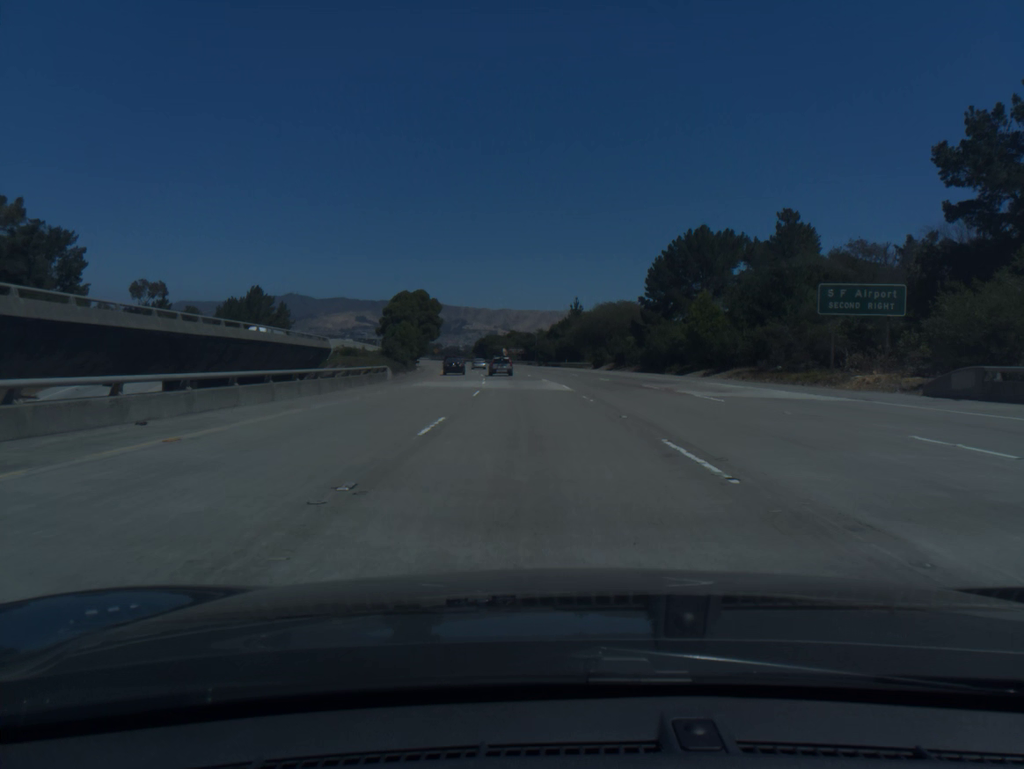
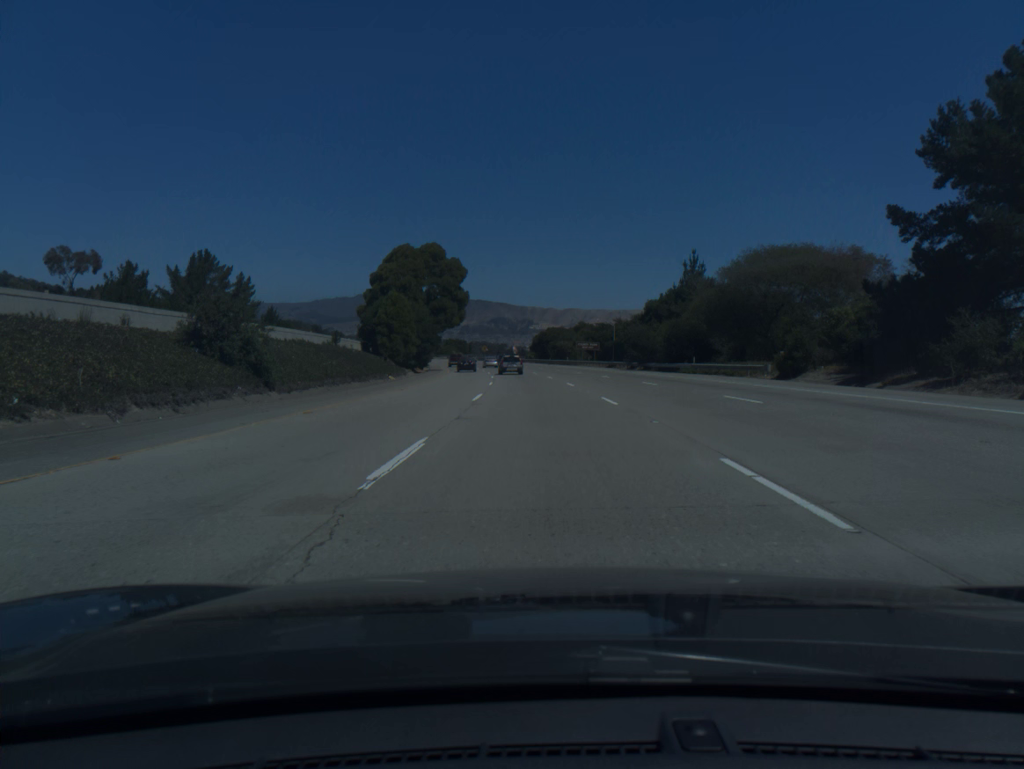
(-2.4, +55.7) m; -5°
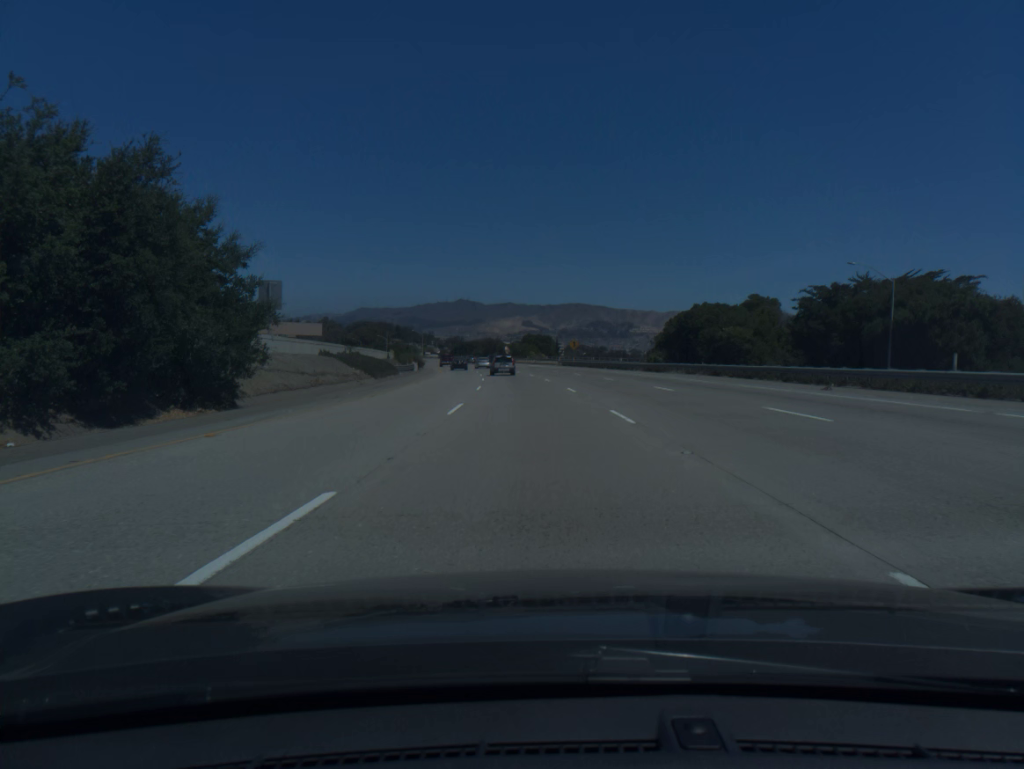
(-5.2, +92.6) m; -7°
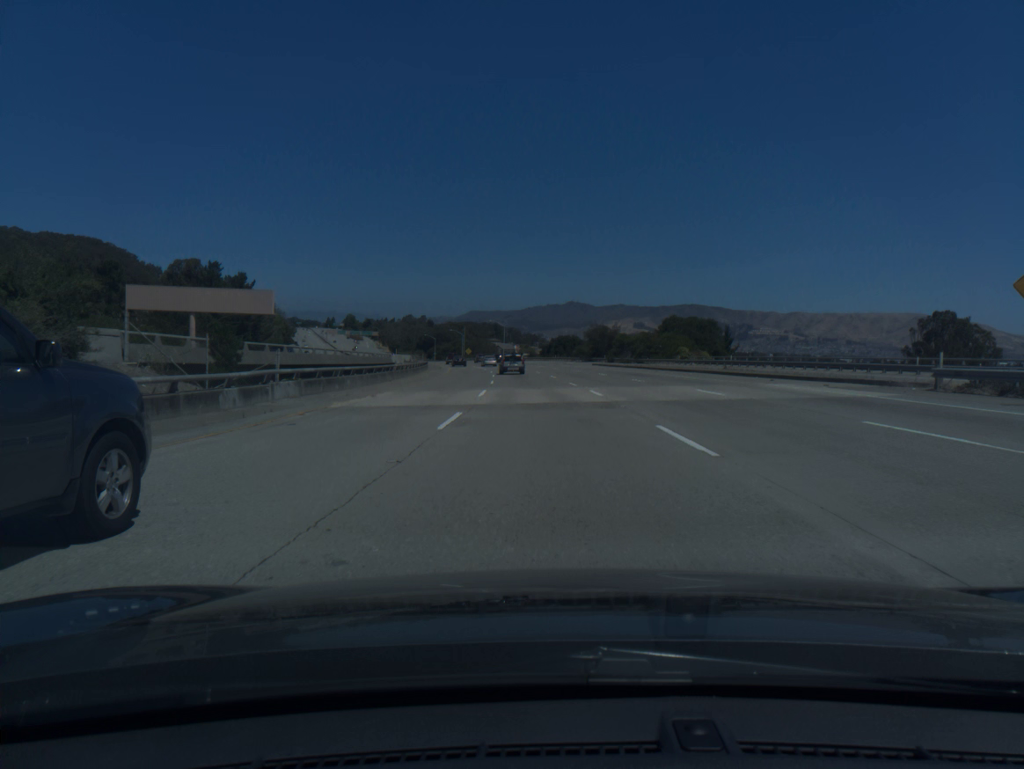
(-6.4, +91.6) m; -8°
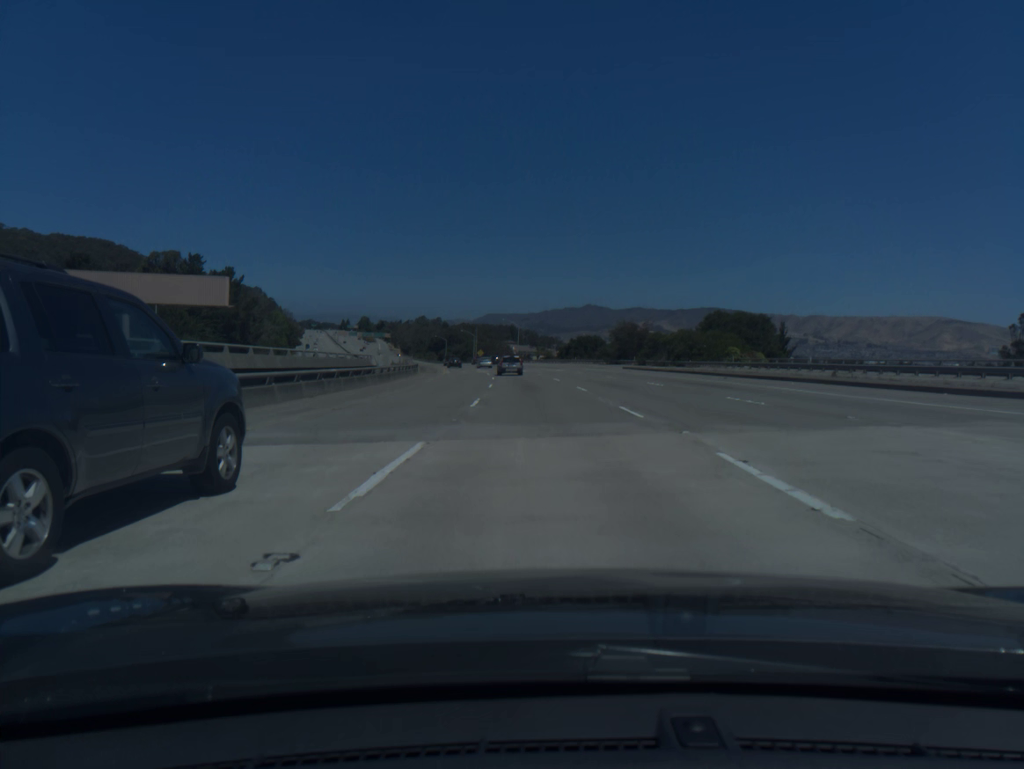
(-0.2, +18.4) m; -1°
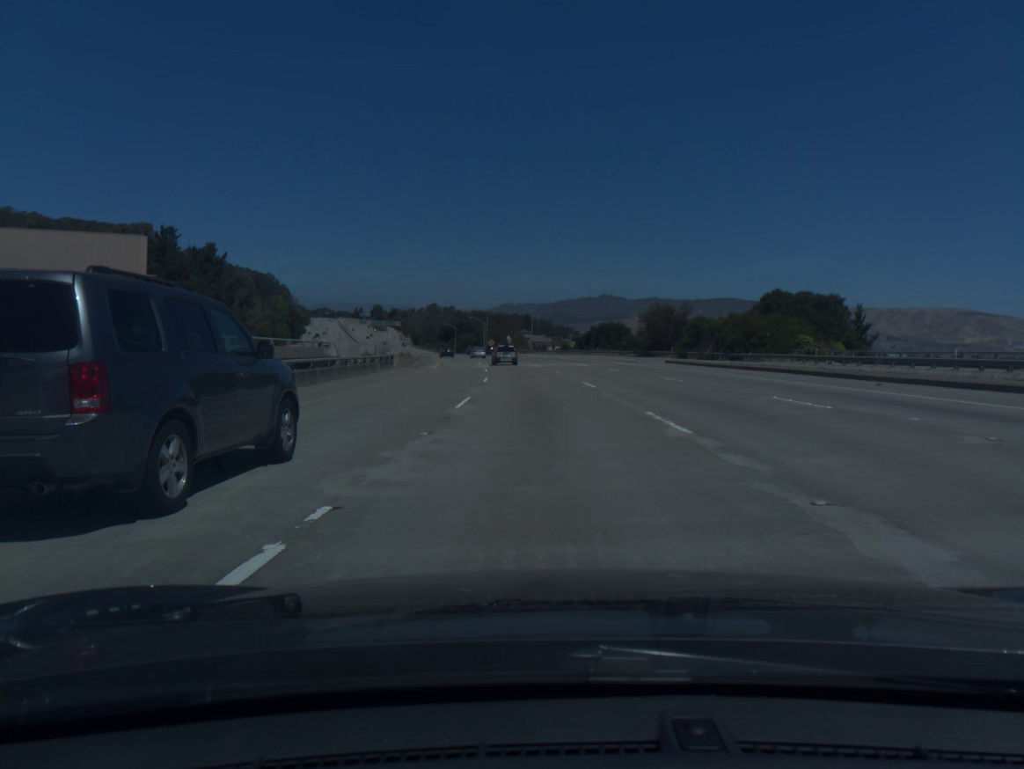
(-0.2, +18.3) m; -1°
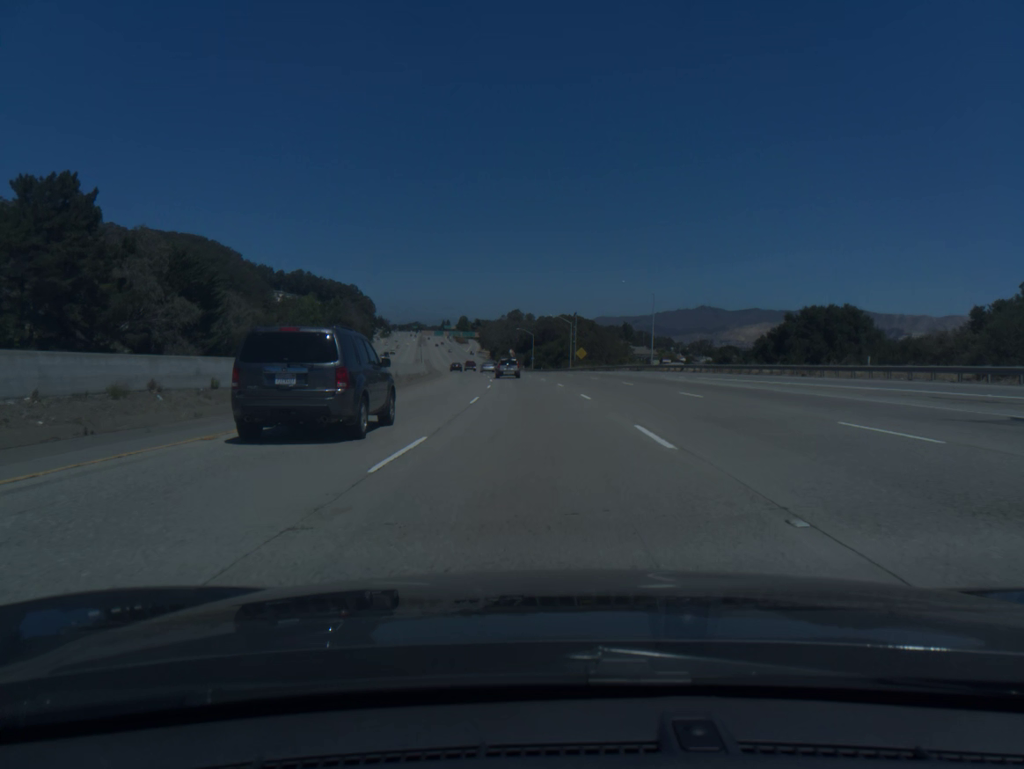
(-3.9, +72.9) m; -7°
